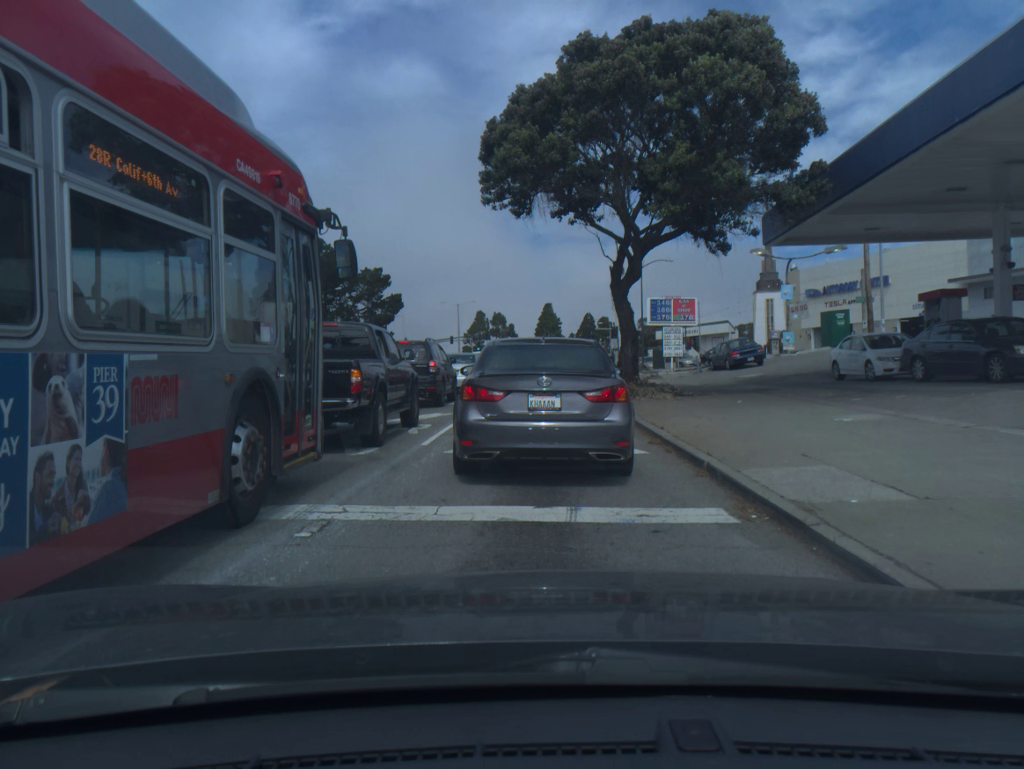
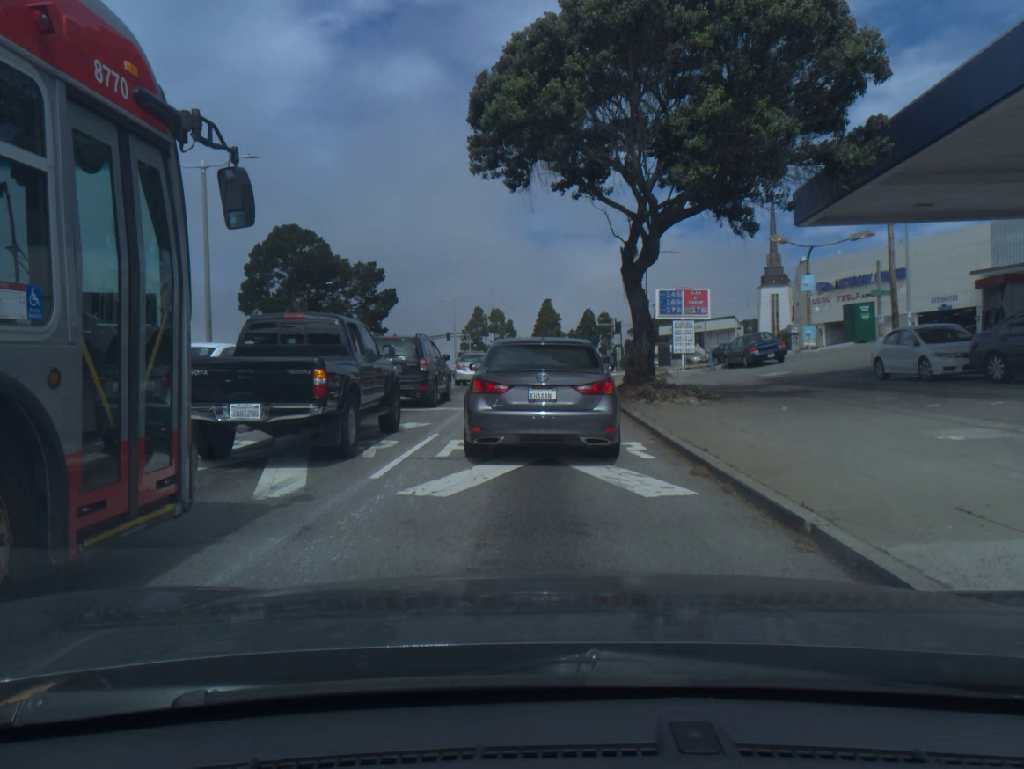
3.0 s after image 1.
(0.0, +3.2) m; 0°
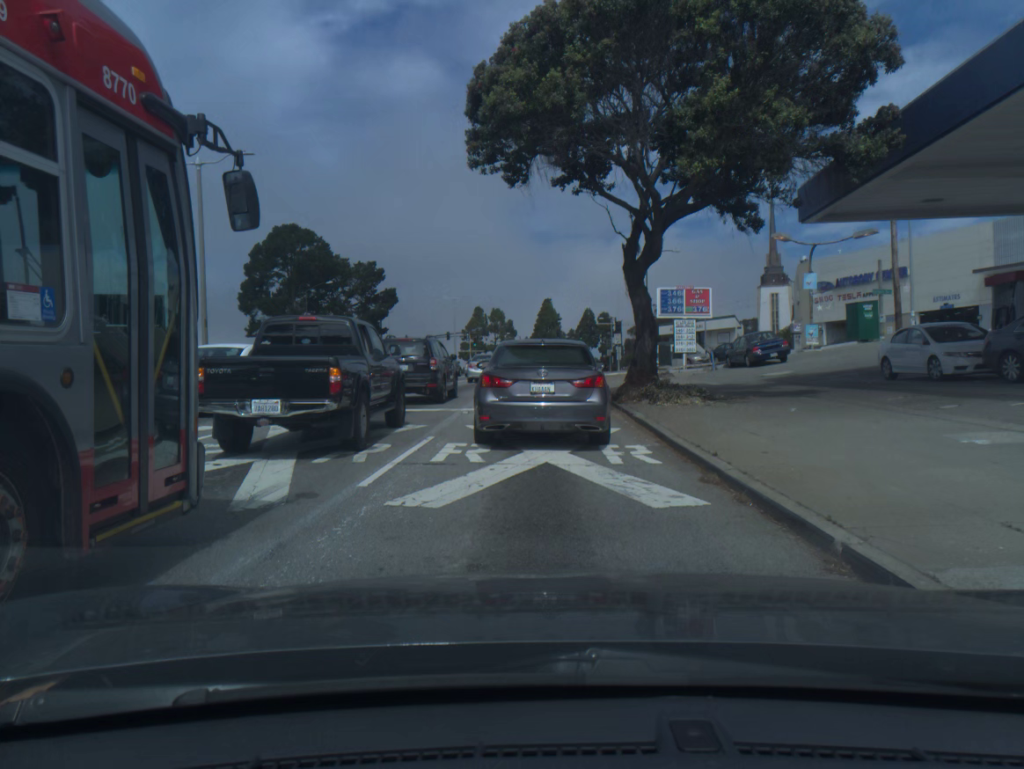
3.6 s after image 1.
(0.0, +0.6) m; 0°
